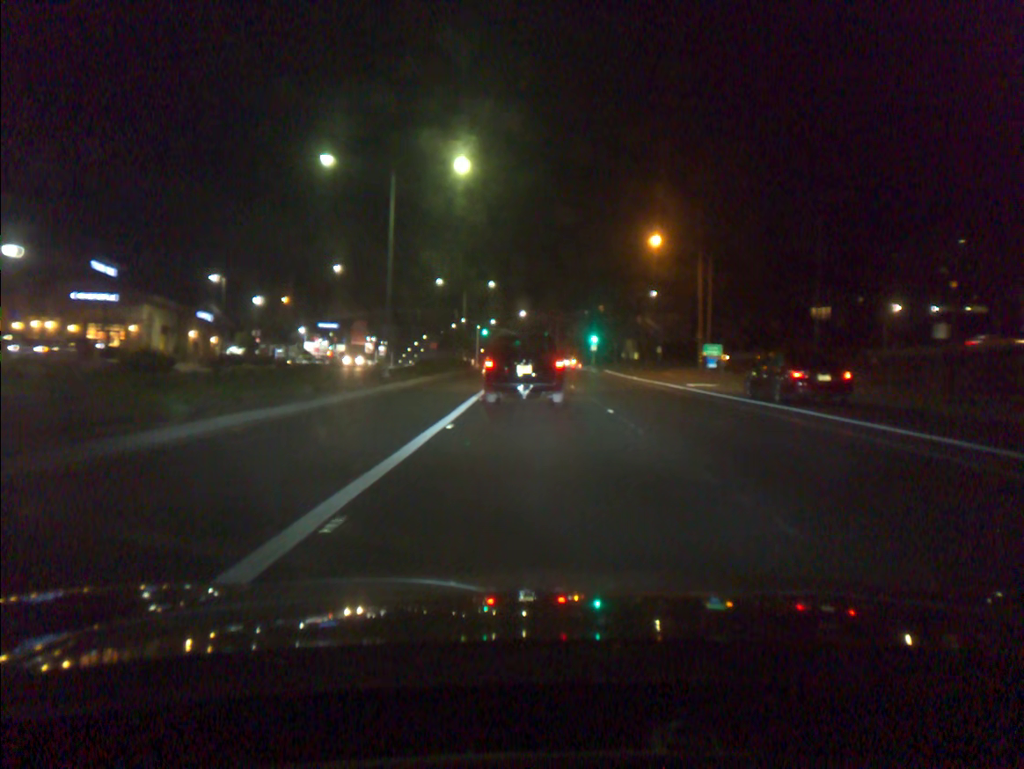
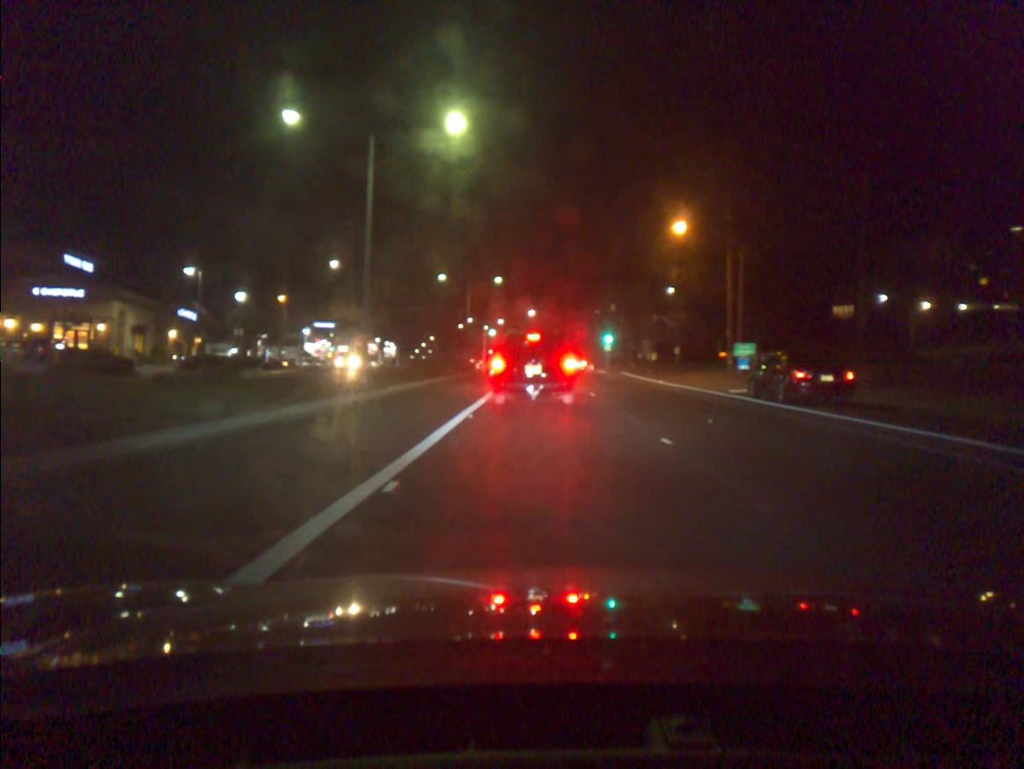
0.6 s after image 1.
(0.0, +6.3) m; -1°
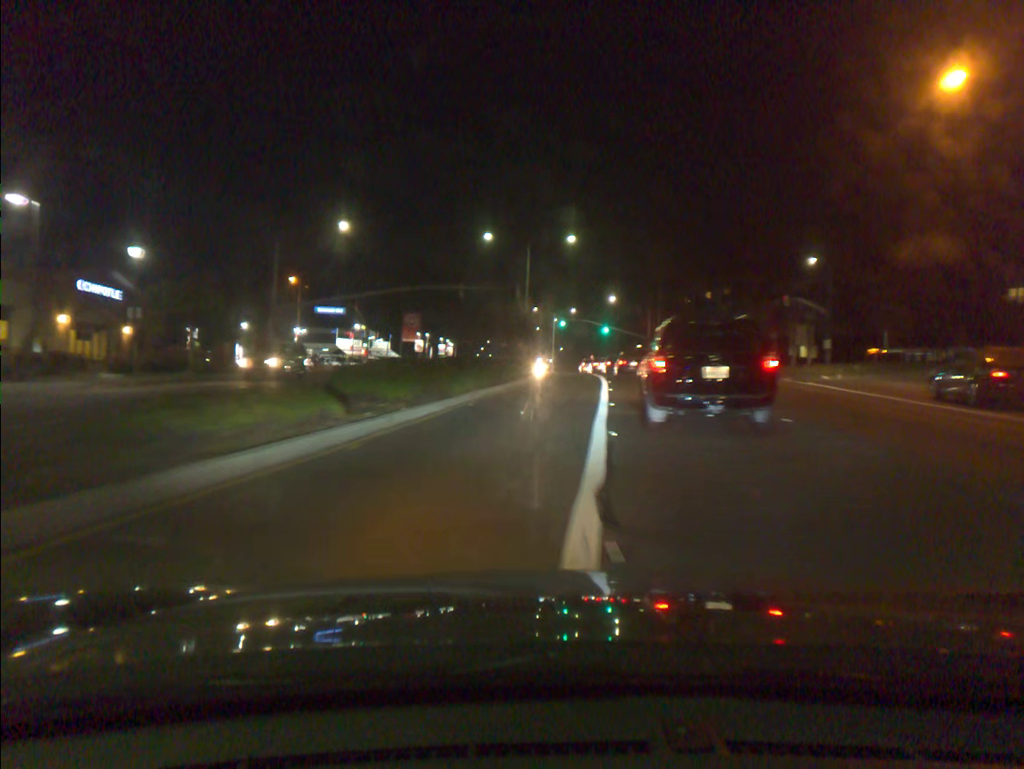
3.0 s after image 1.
(-1.1, +25.7) m; -5°
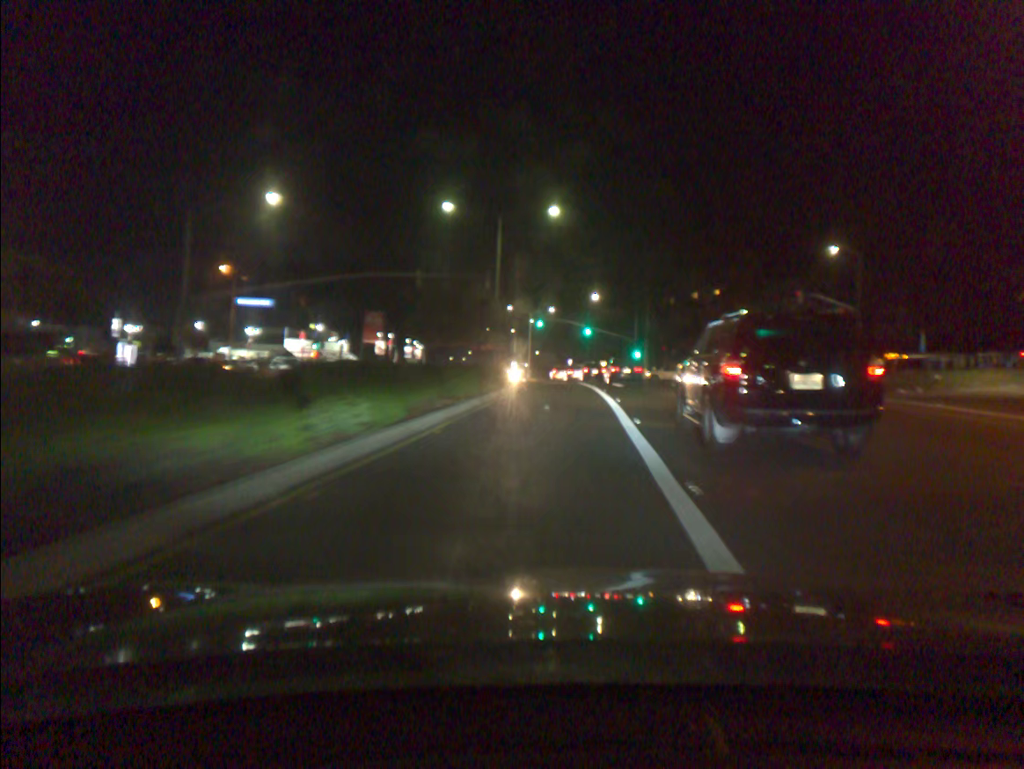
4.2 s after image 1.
(+0.2, +11.9) m; +2°
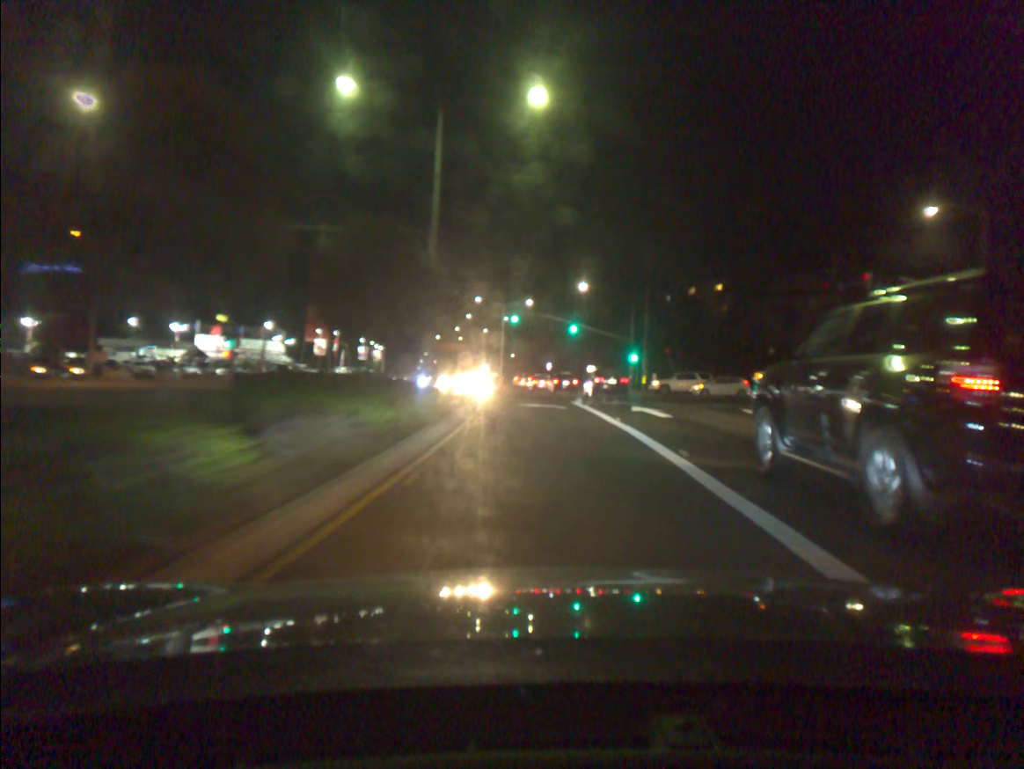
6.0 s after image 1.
(+0.3, +18.8) m; +2°
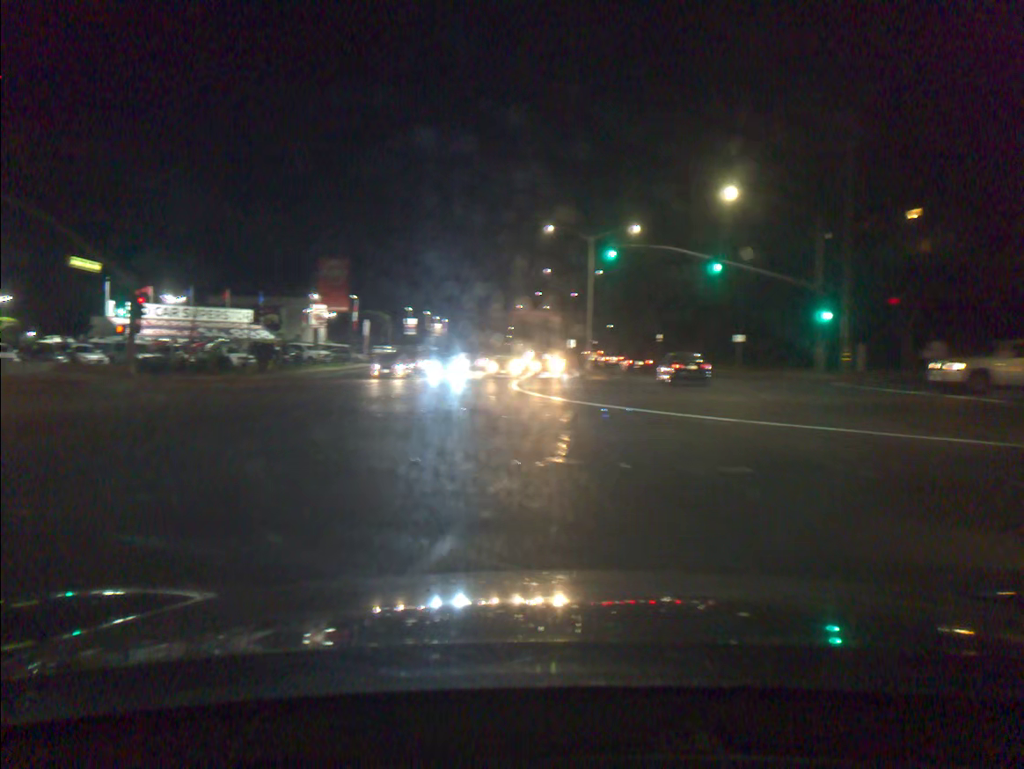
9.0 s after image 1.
(-0.7, +31.6) m; -9°
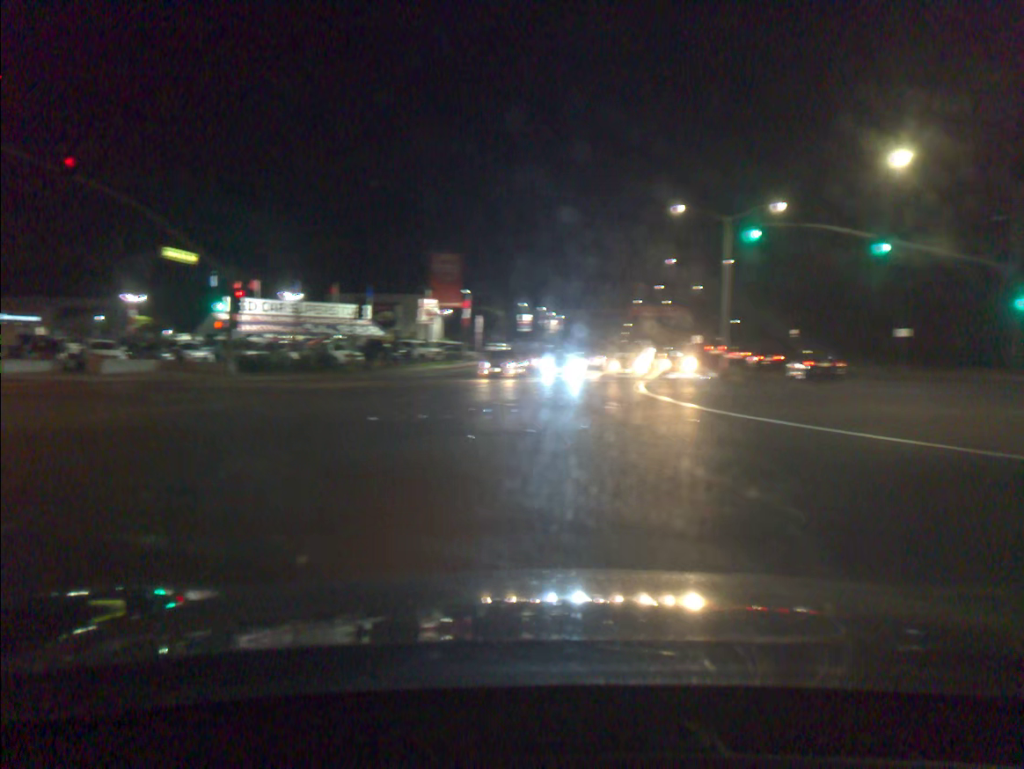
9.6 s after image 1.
(-0.4, +5.3) m; -9°
